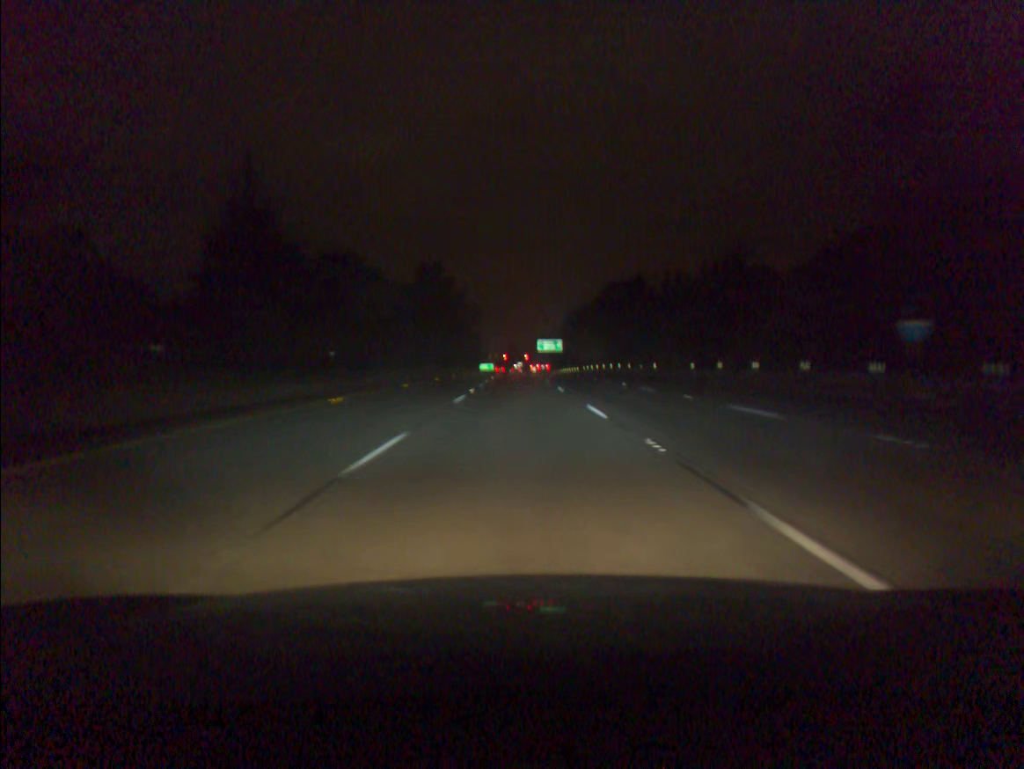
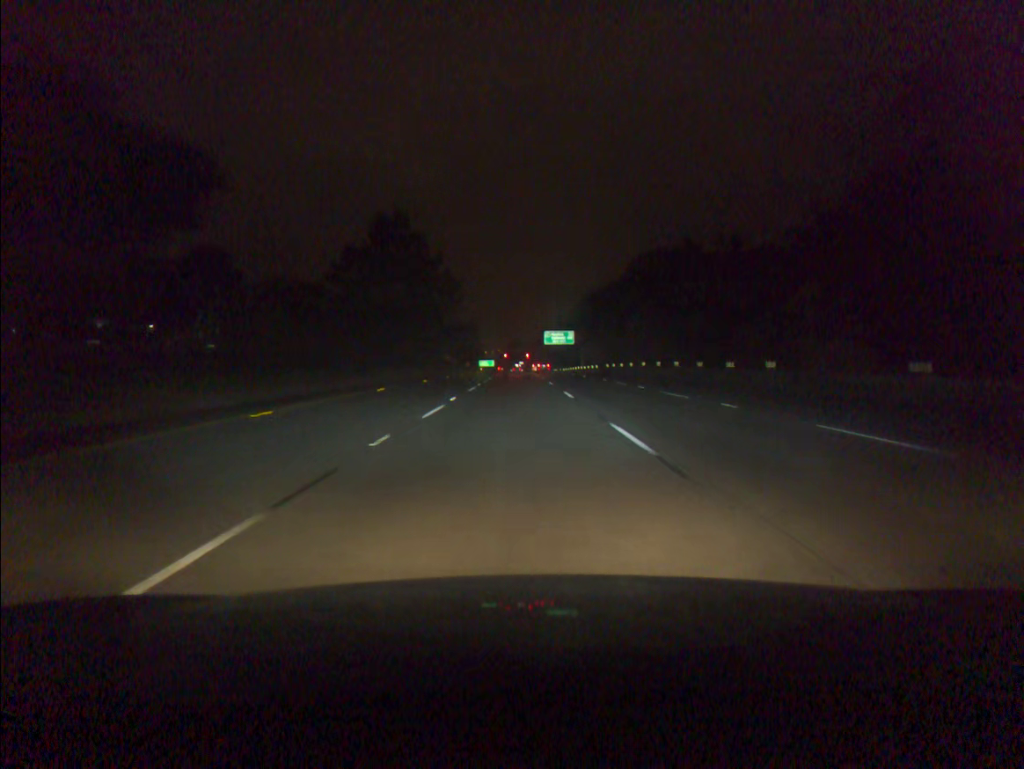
(+0.1, +35.5) m; 0°
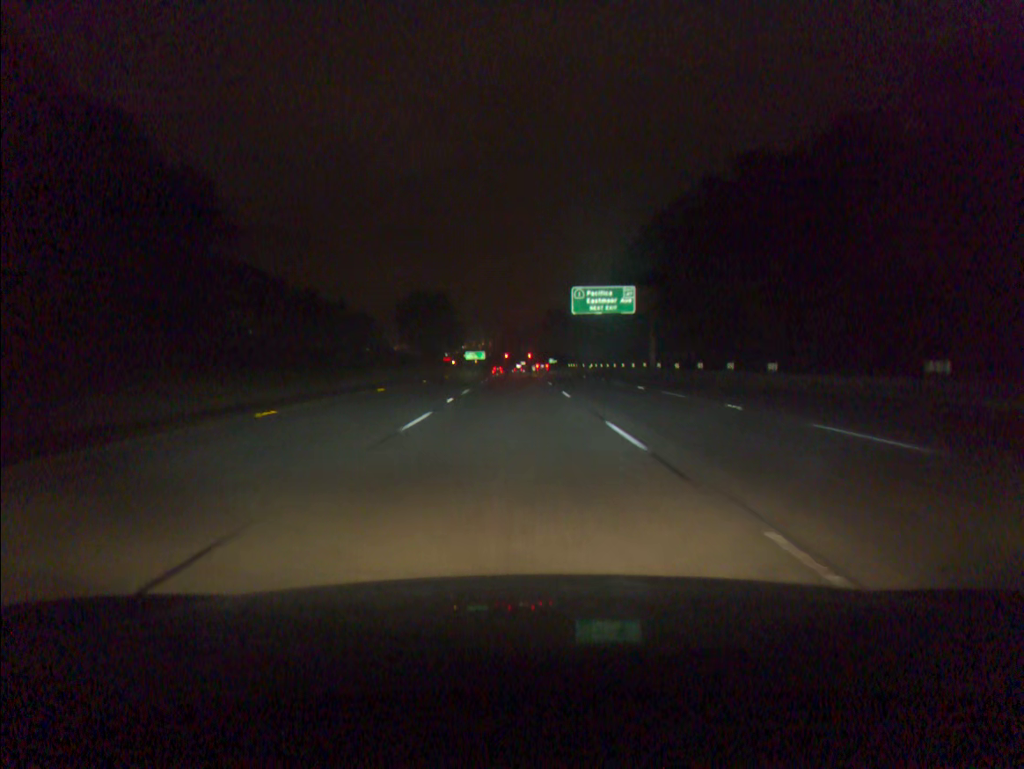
(-0.2, +87.5) m; 0°
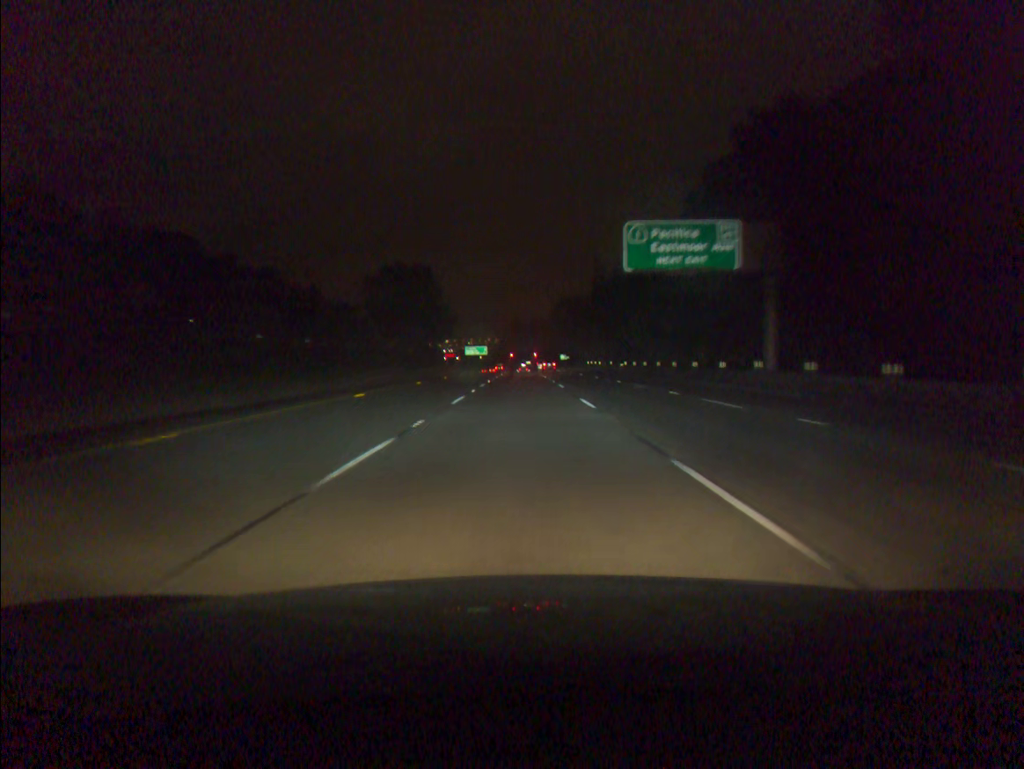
(-0.1, +34.6) m; 0°
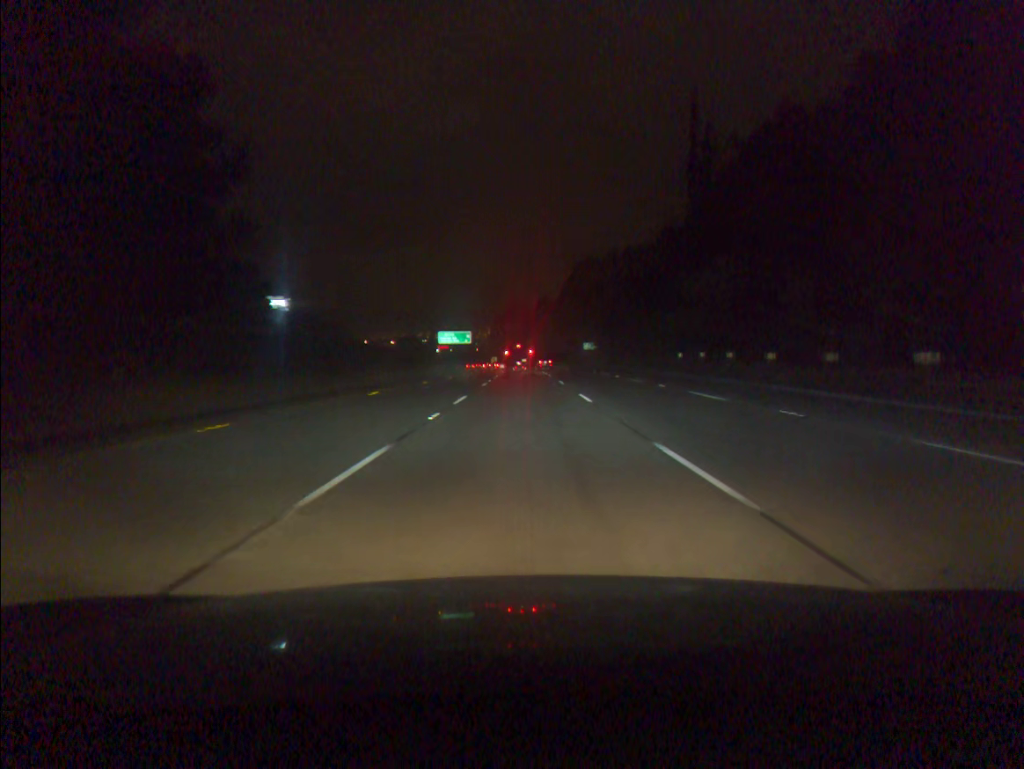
(+0.1, +86.0) m; 0°
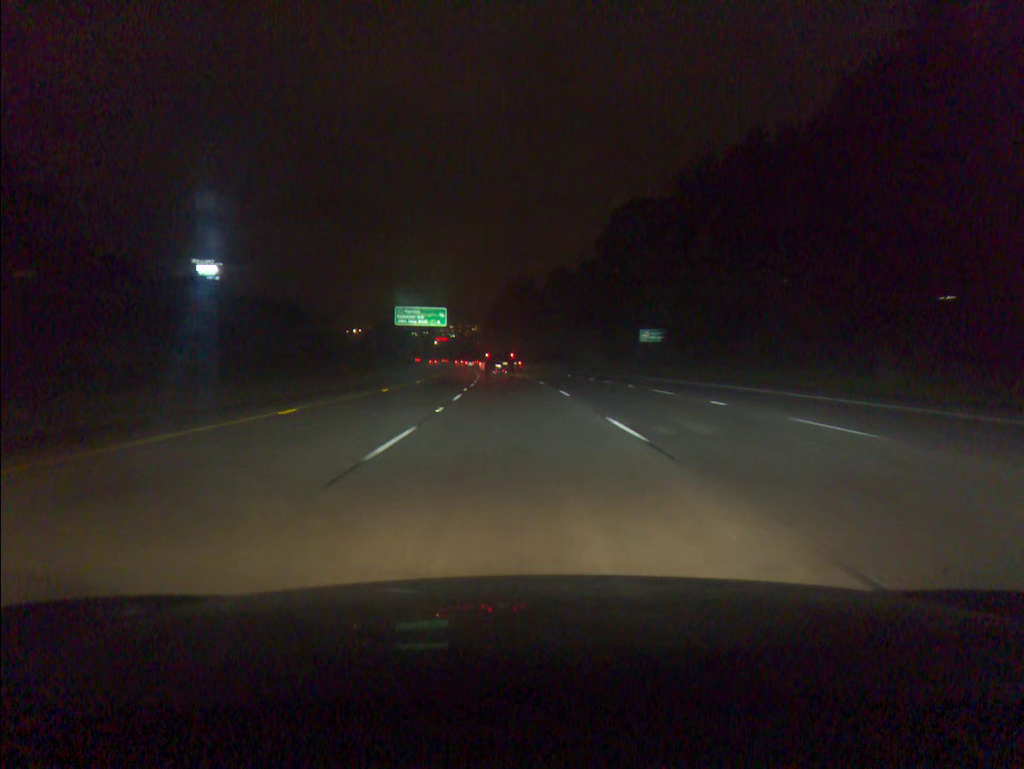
(+0.2, +67.9) m; 0°
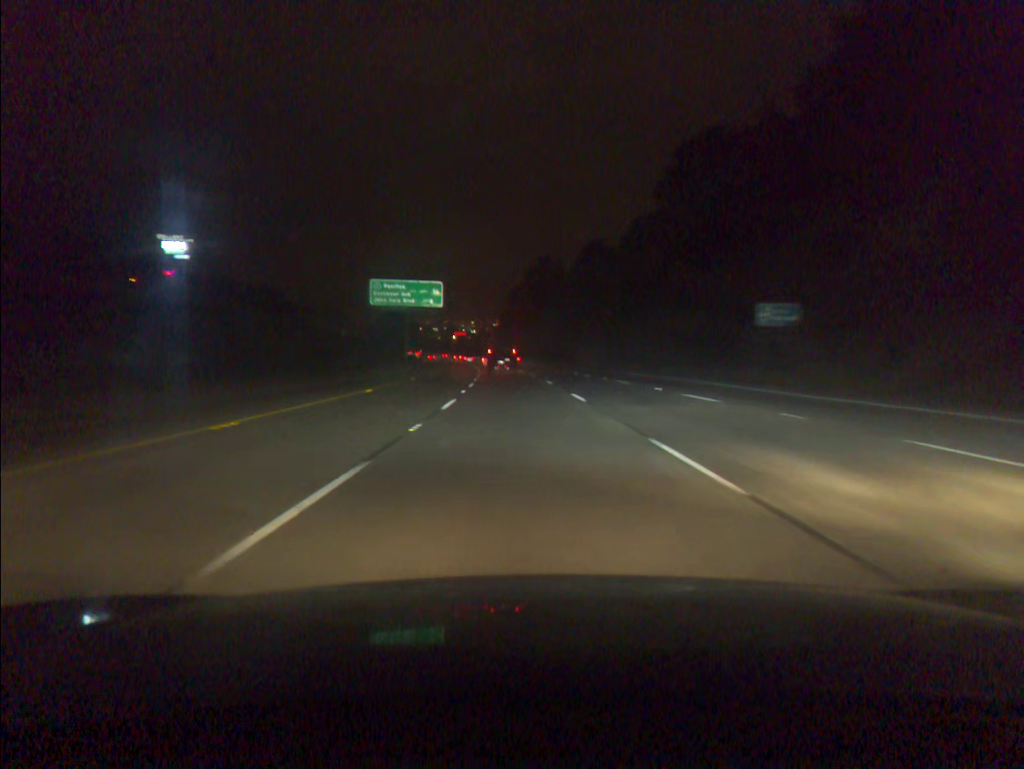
(-0.4, +33.7) m; -1°
